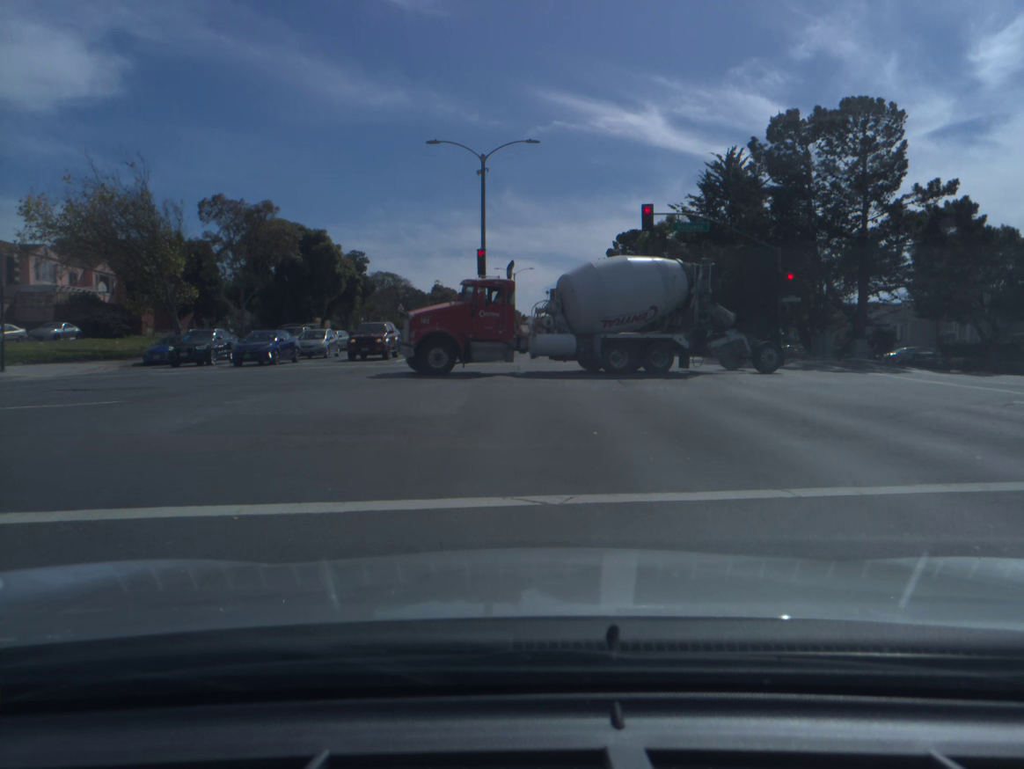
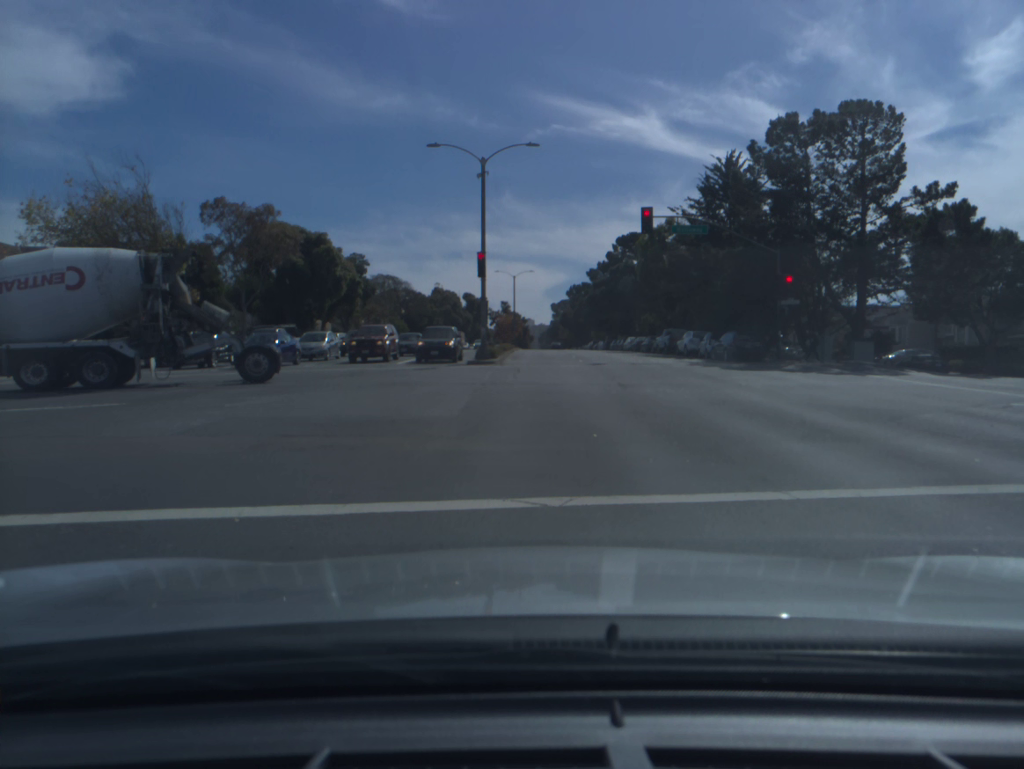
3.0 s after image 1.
(0.0, 0.0) m; 0°
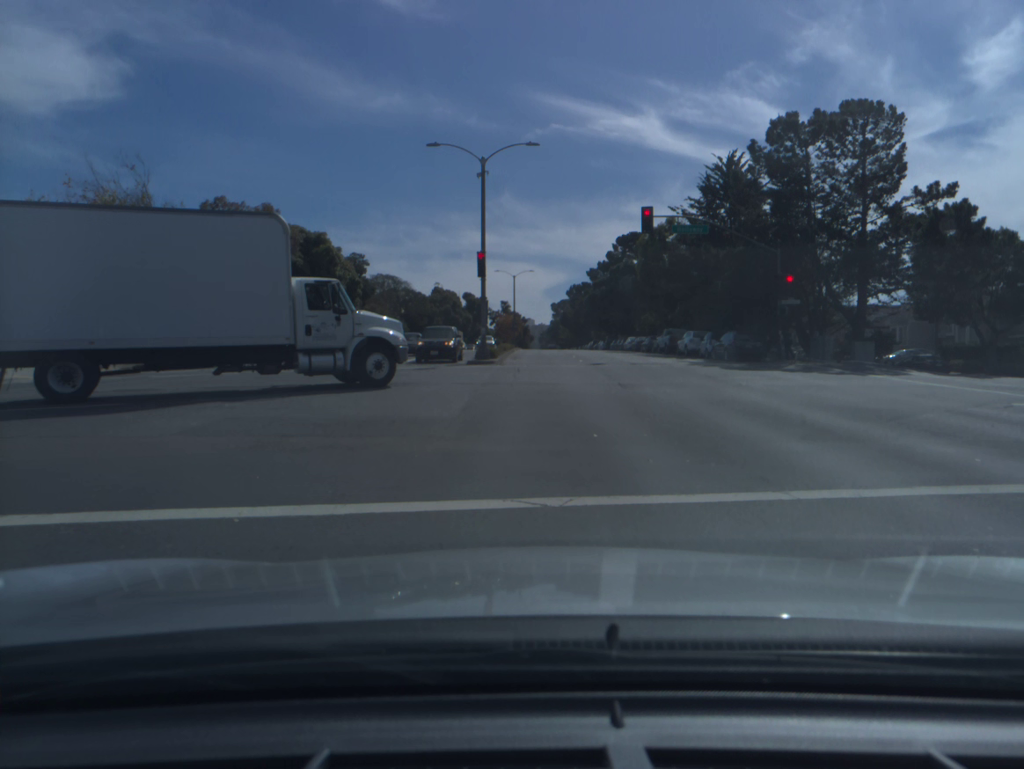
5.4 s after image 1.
(0.0, 0.0) m; 0°
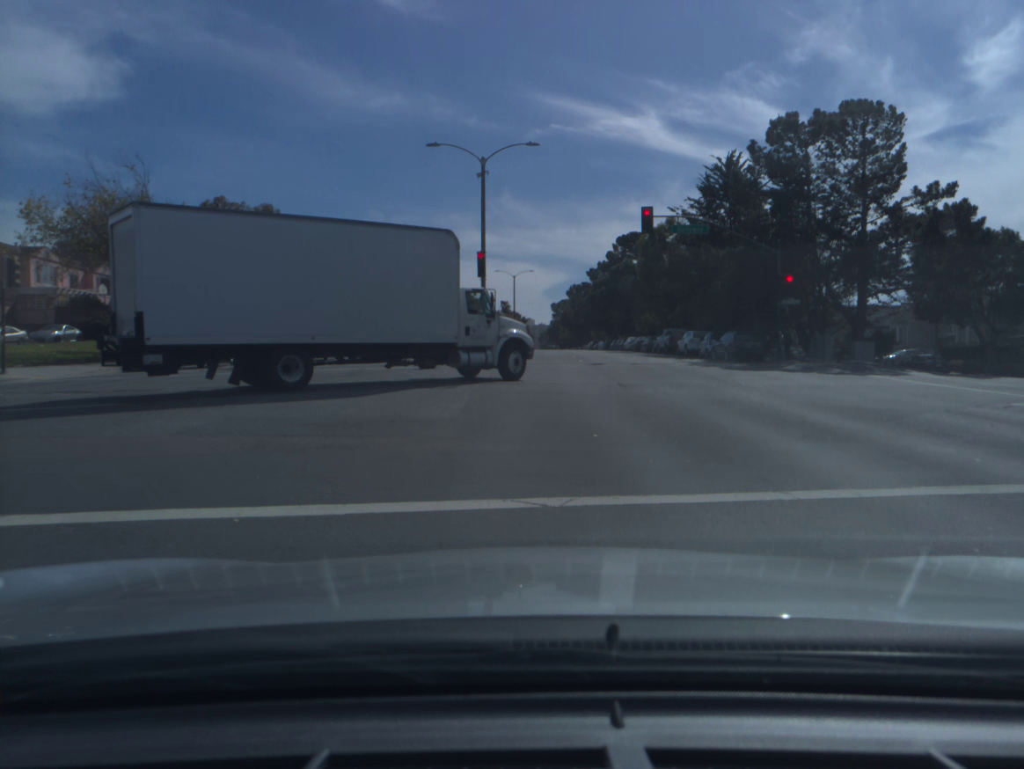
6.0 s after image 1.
(0.0, 0.0) m; 0°
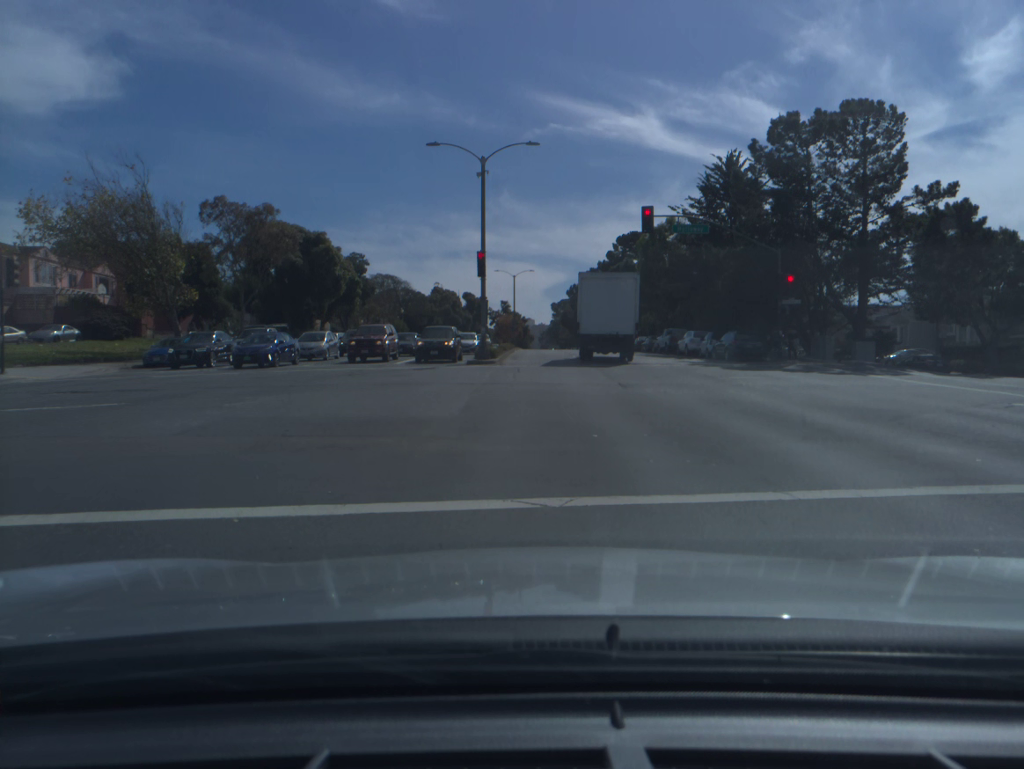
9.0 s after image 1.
(0.0, 0.0) m; 0°
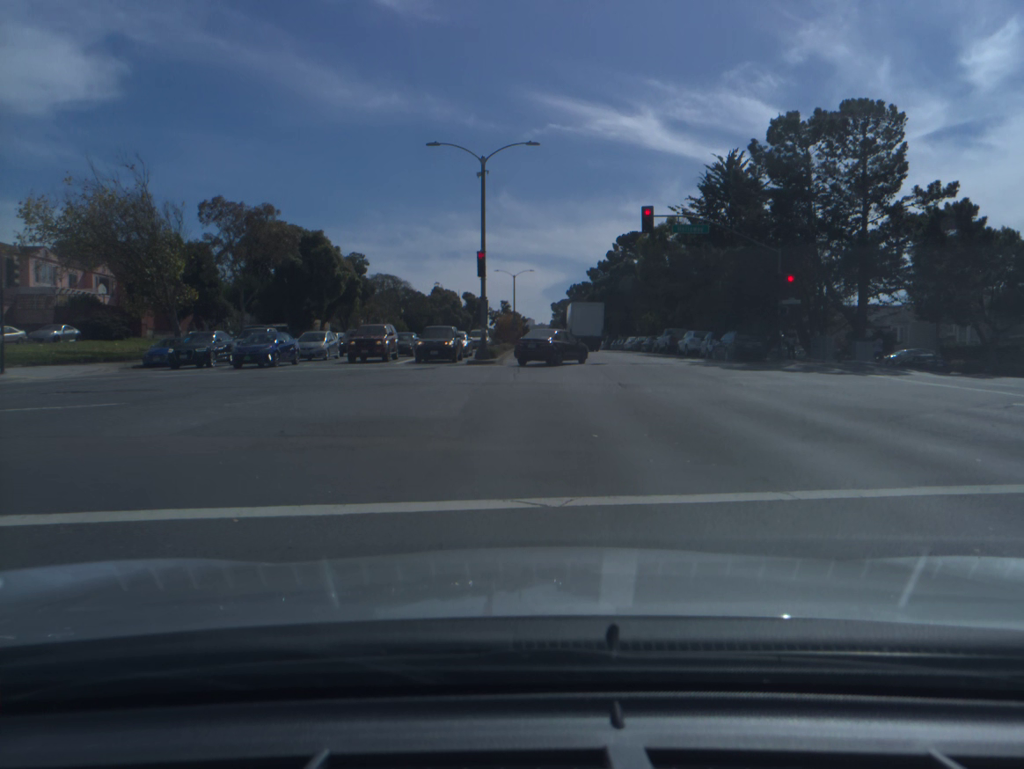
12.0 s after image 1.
(0.0, 0.0) m; 0°
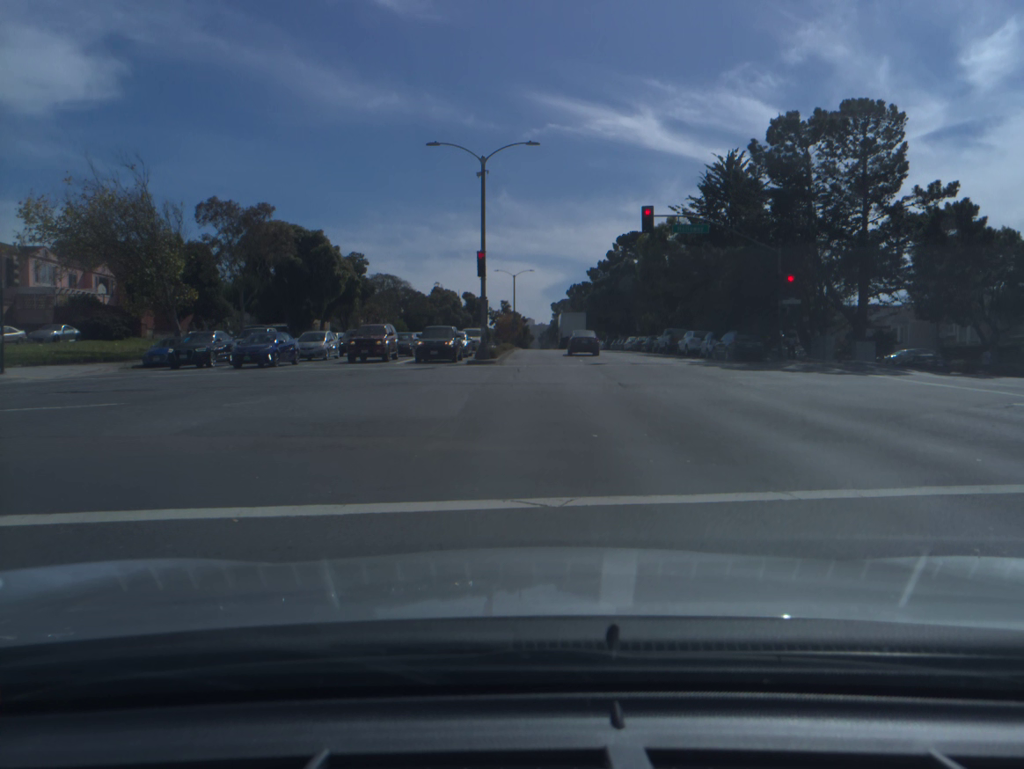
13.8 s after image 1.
(0.0, 0.0) m; 0°
